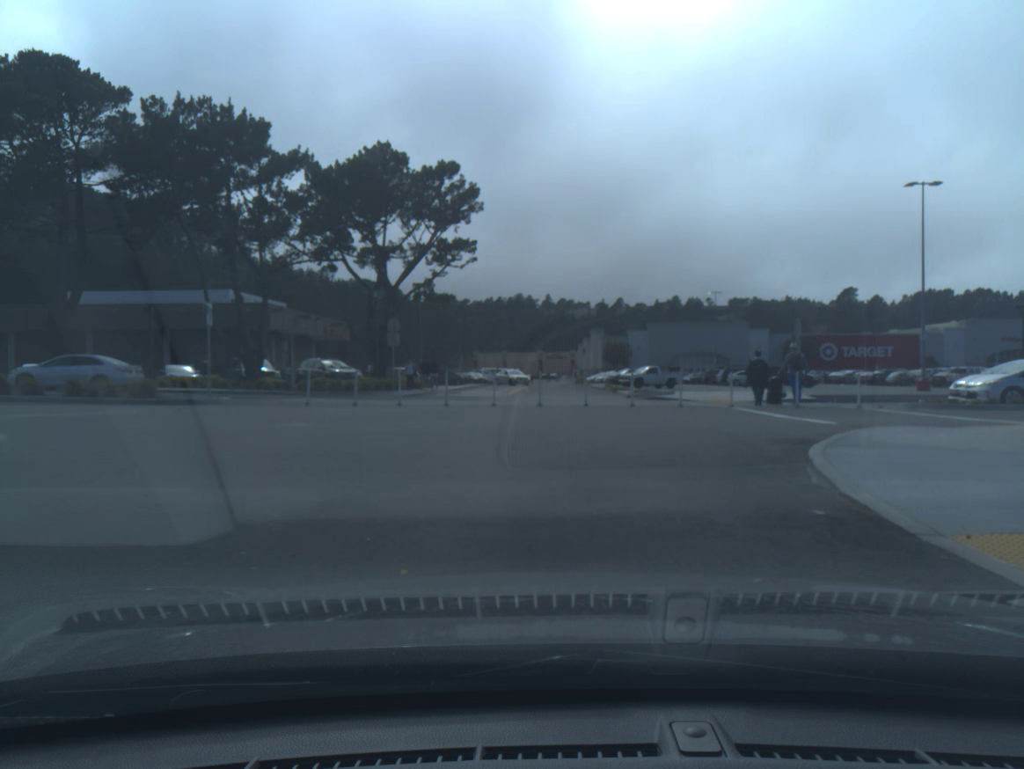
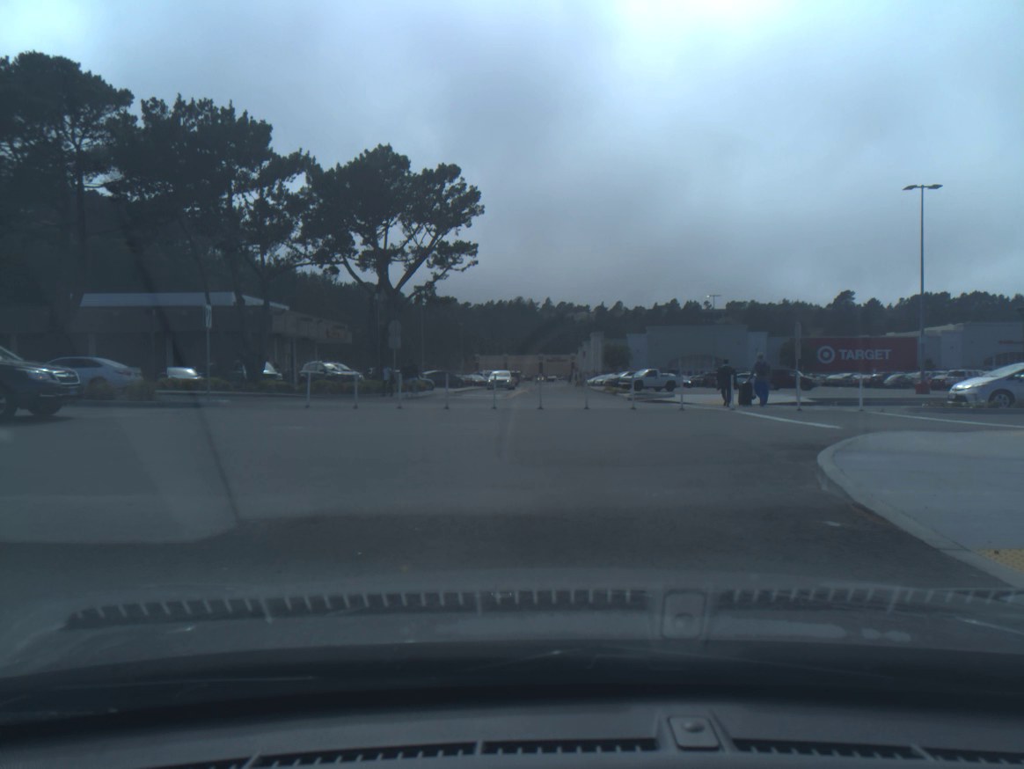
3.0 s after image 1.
(0.0, +0.4) m; 0°
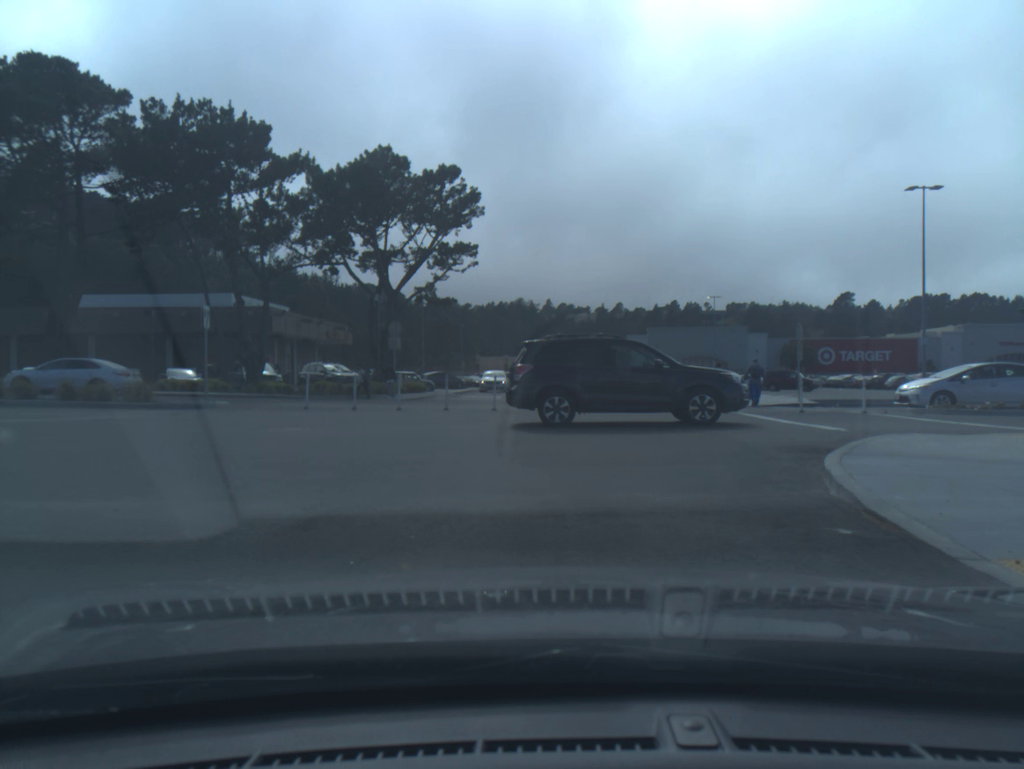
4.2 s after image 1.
(0.0, +0.2) m; 0°
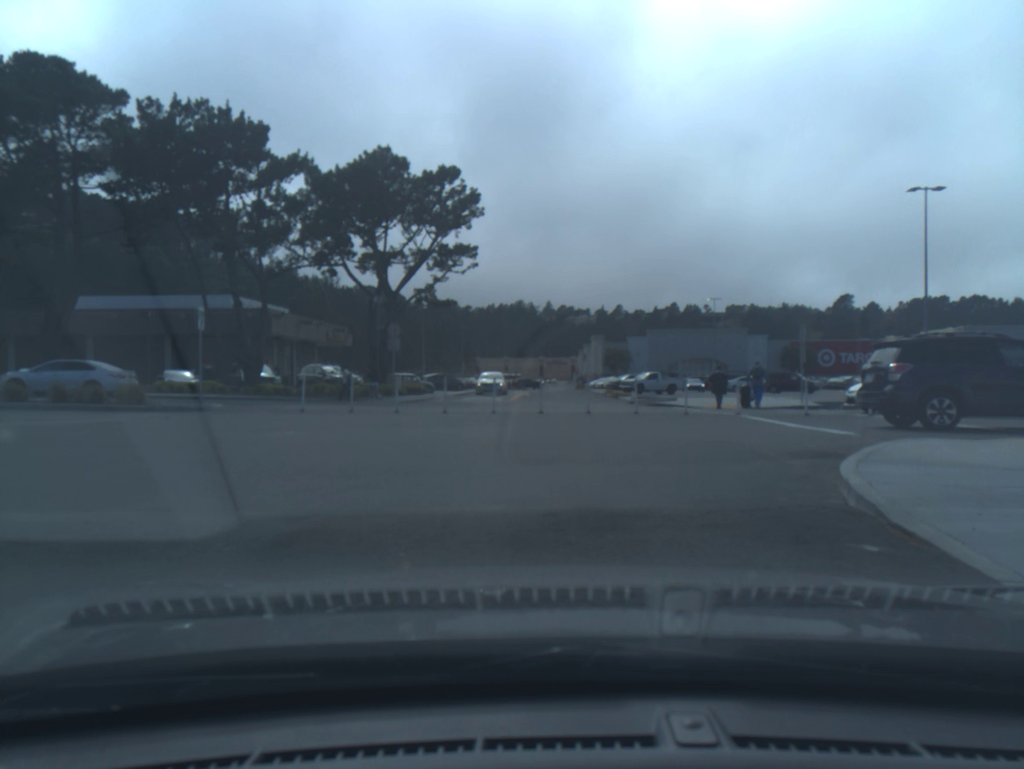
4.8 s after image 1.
(0.0, +0.4) m; 0°
